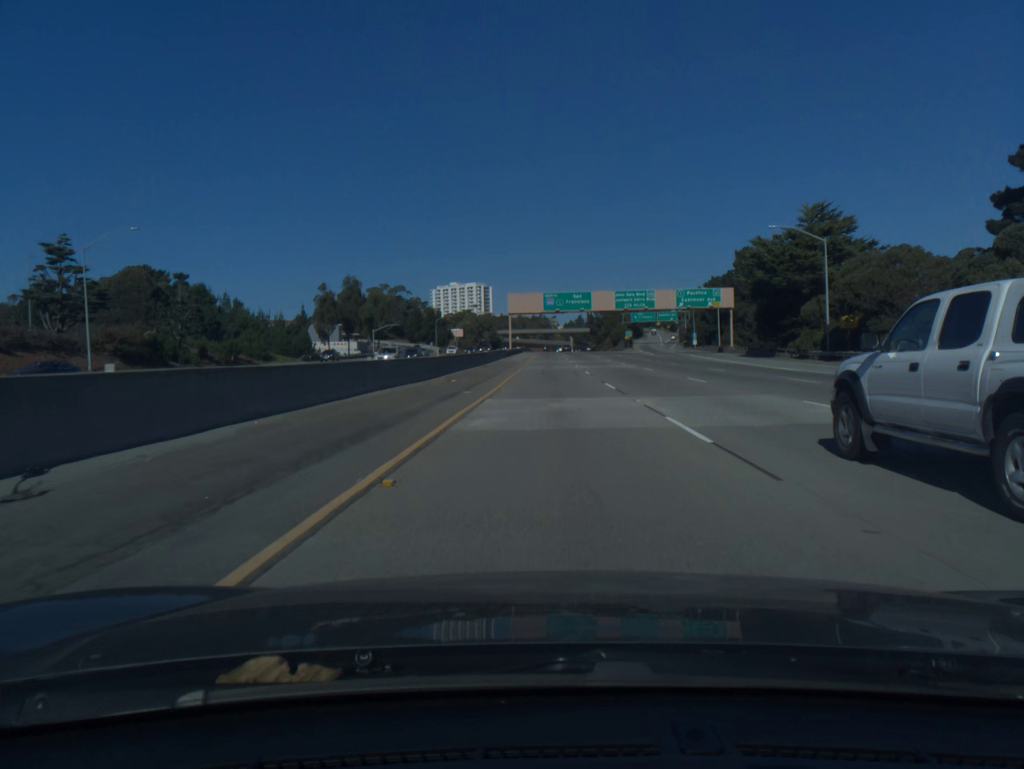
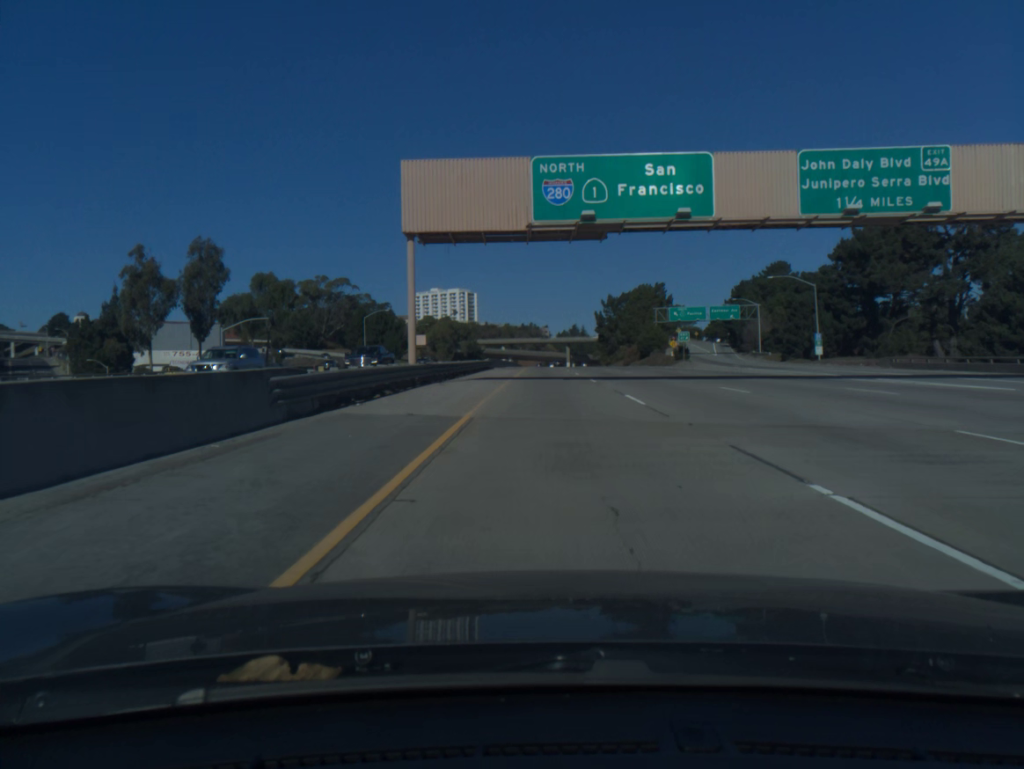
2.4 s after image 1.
(+0.2, +79.4) m; +1°
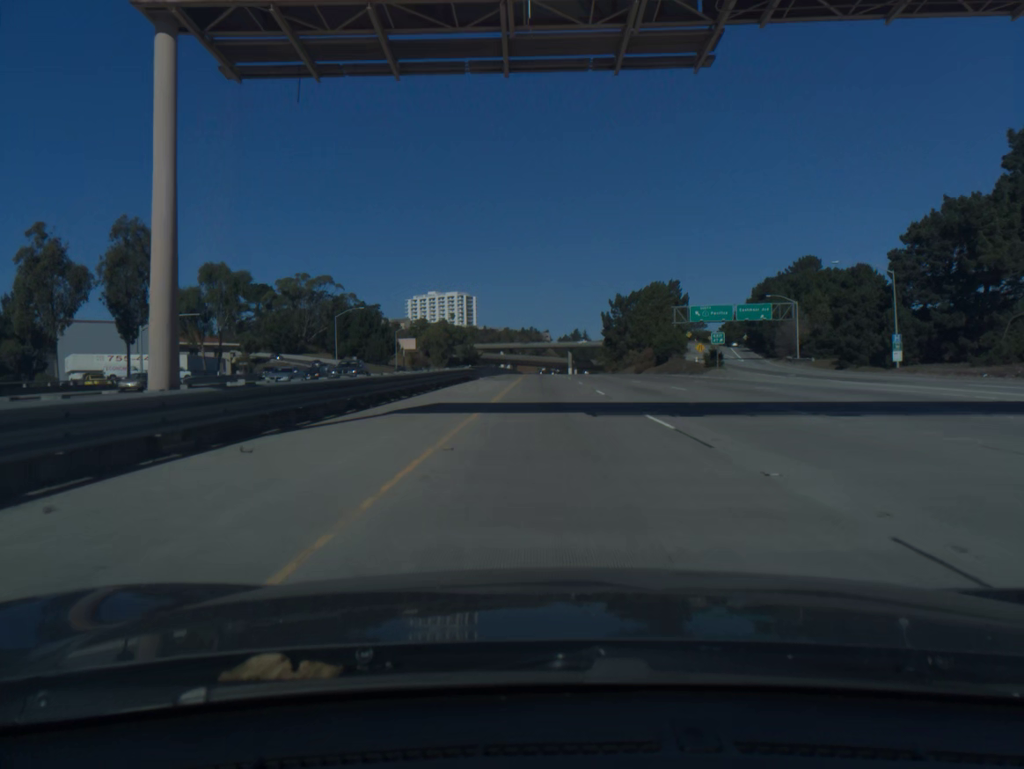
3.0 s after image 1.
(0.0, +19.5) m; 0°
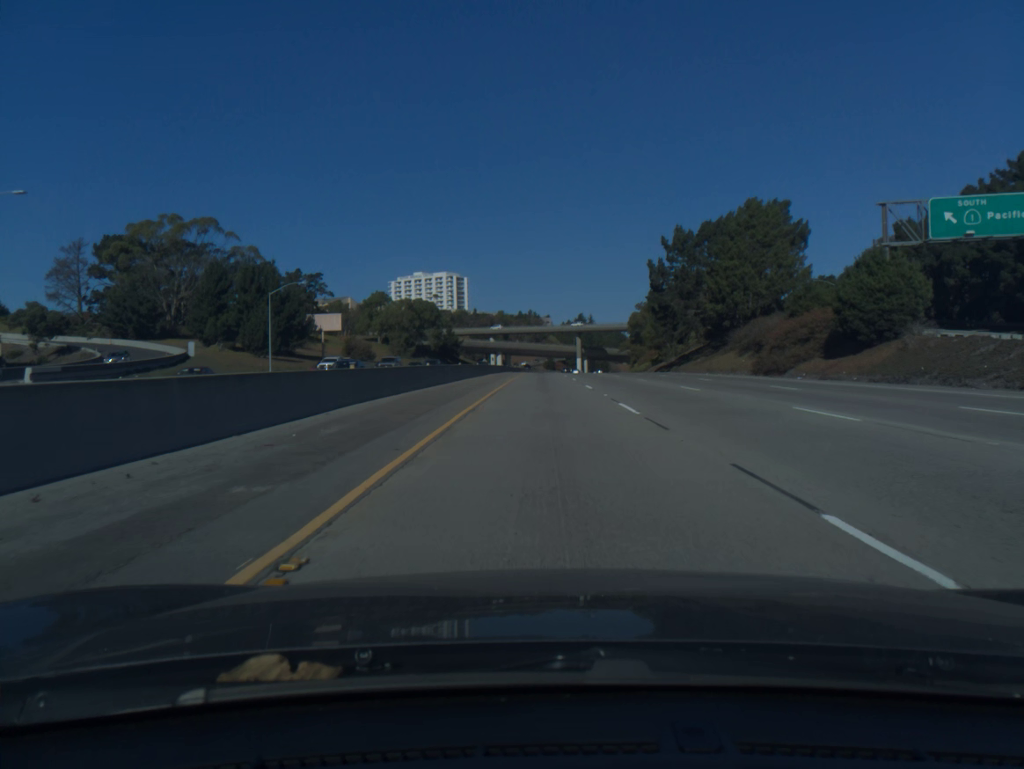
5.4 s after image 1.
(-0.2, +78.4) m; 0°
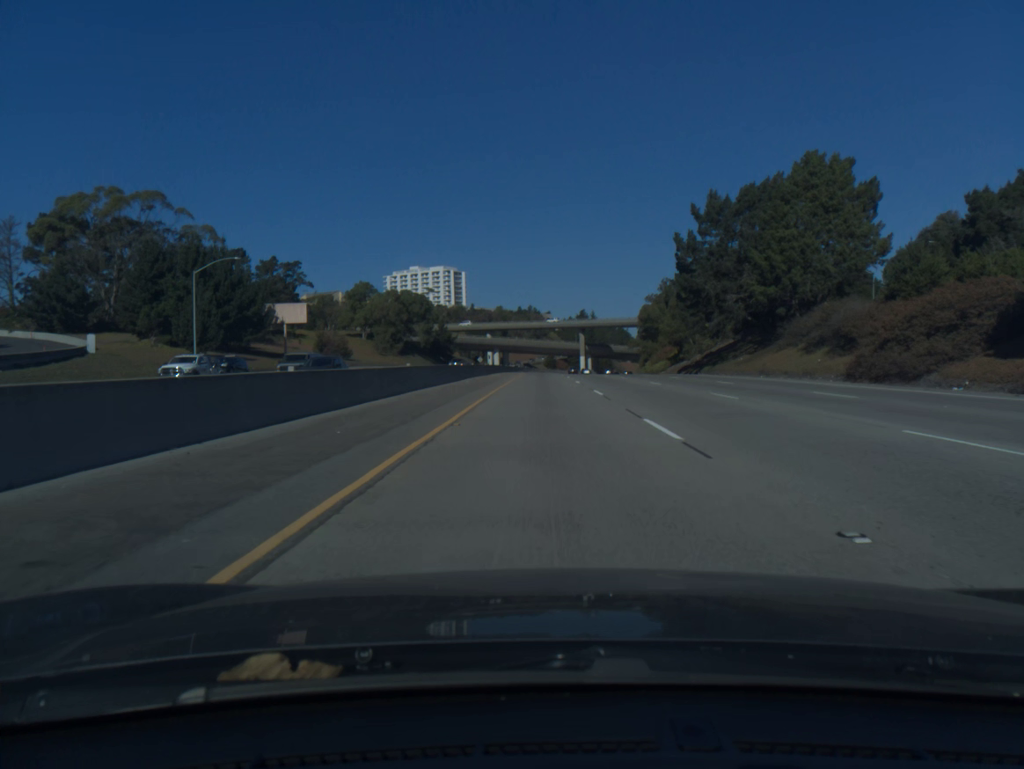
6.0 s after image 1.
(0.0, +19.8) m; 0°
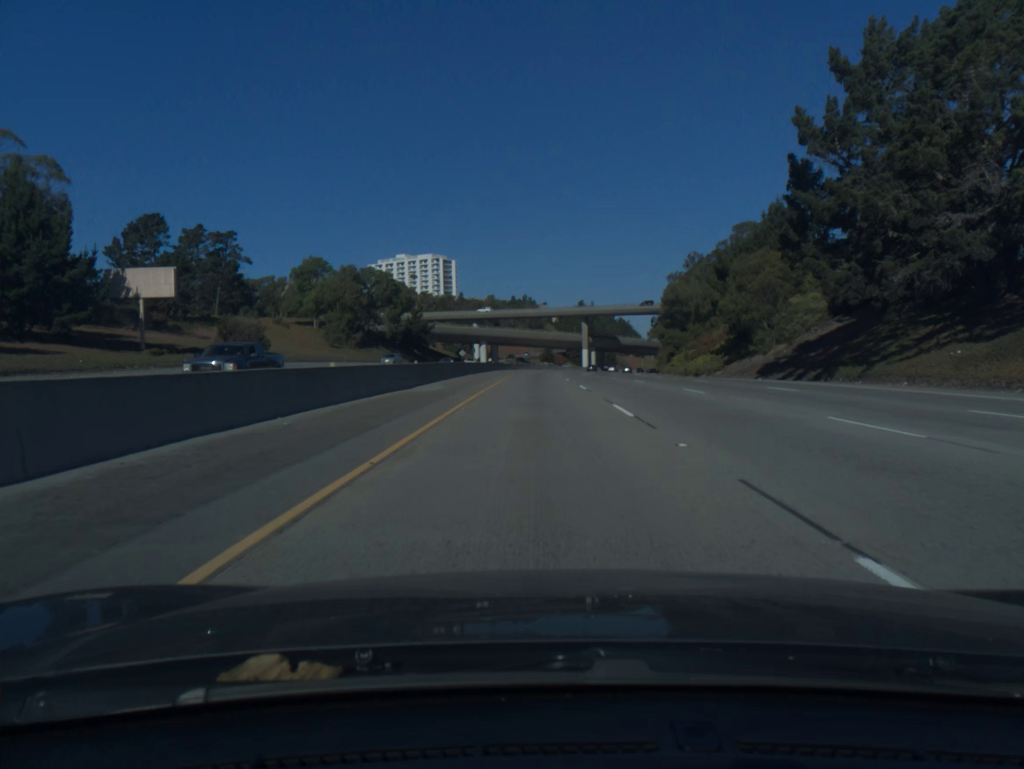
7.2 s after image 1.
(0.0, +39.8) m; 0°
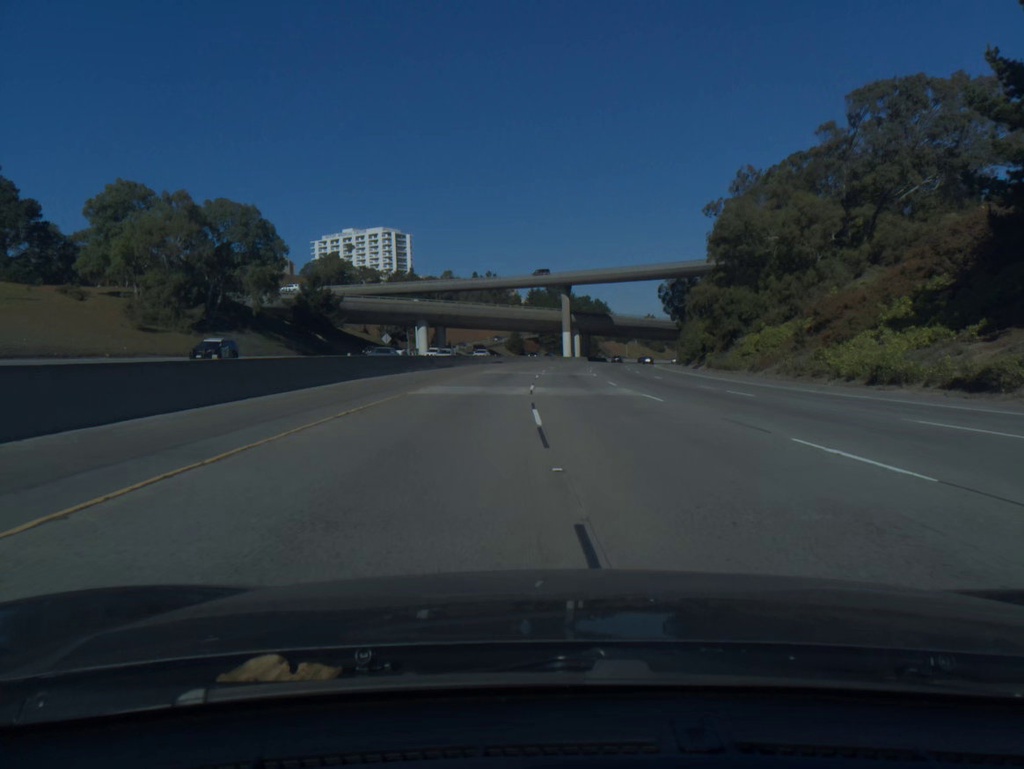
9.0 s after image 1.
(+0.9, +60.2) m; +2°
